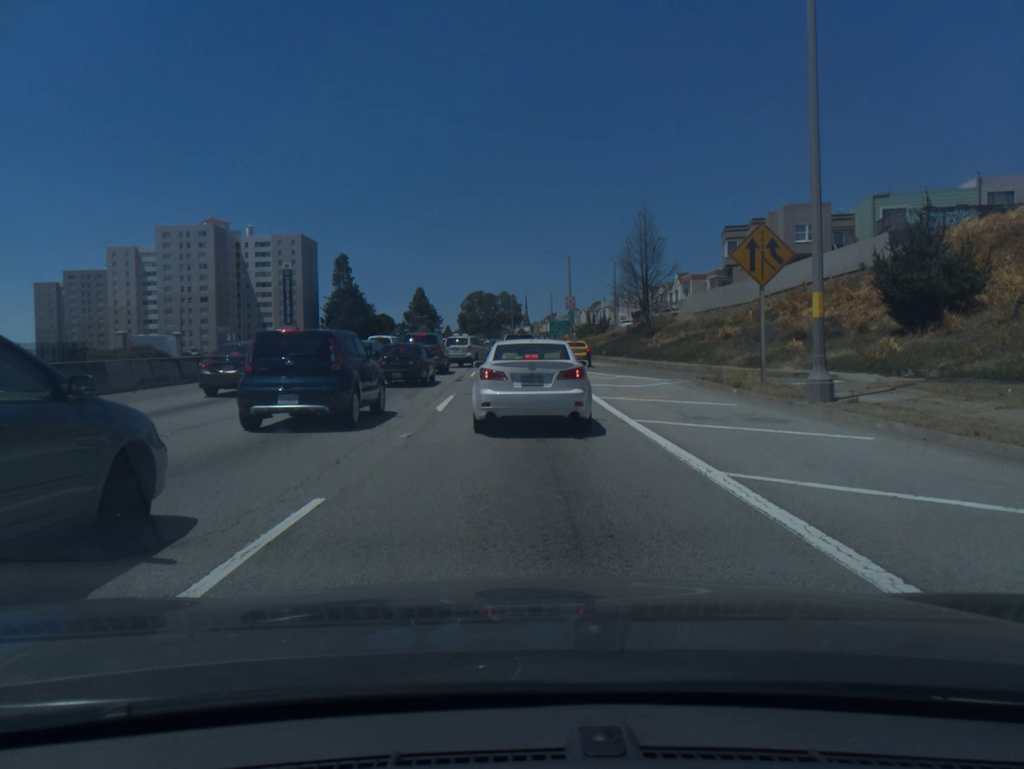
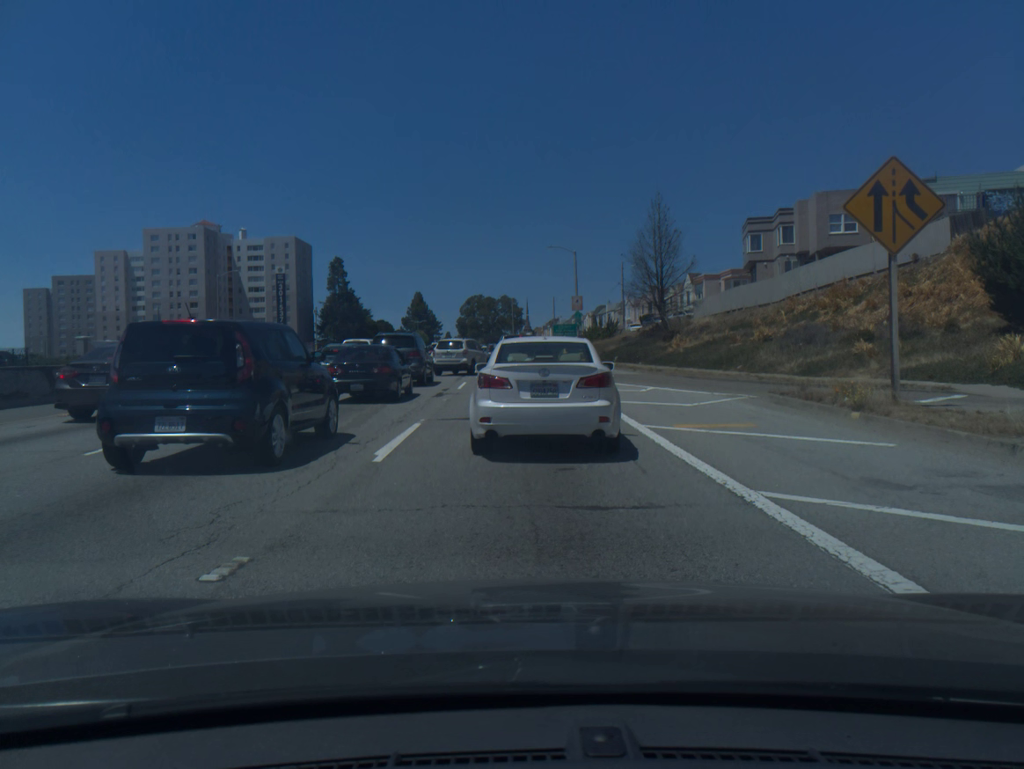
(-0.1, +7.3) m; -1°
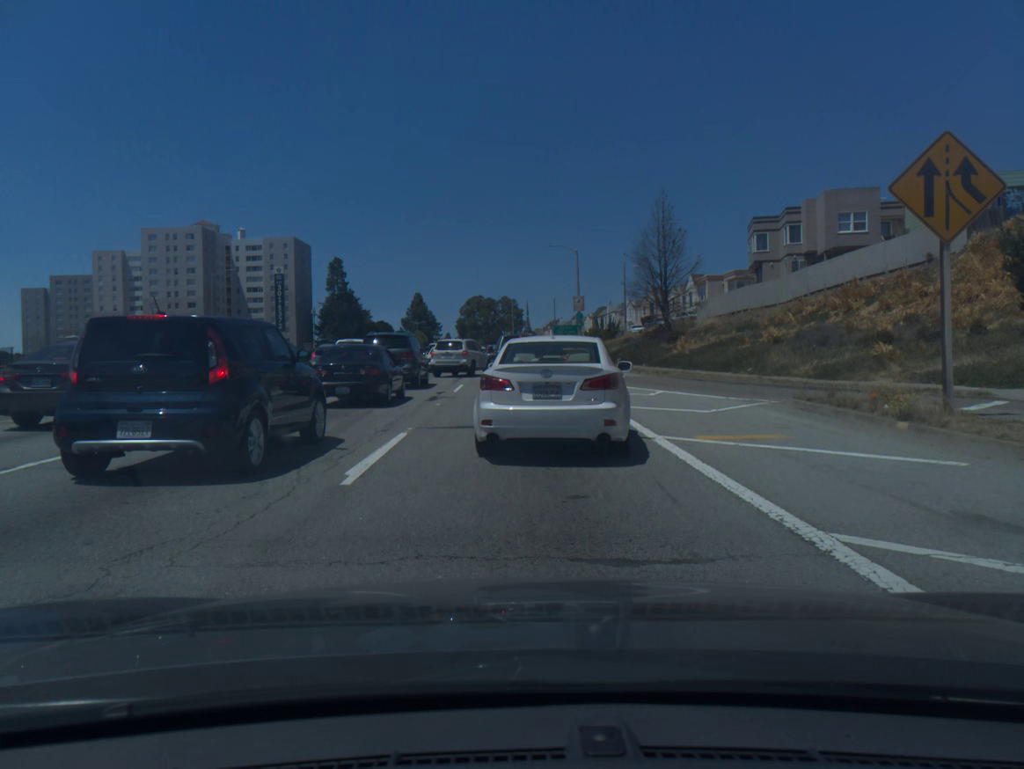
(0.0, +1.6) m; 0°
